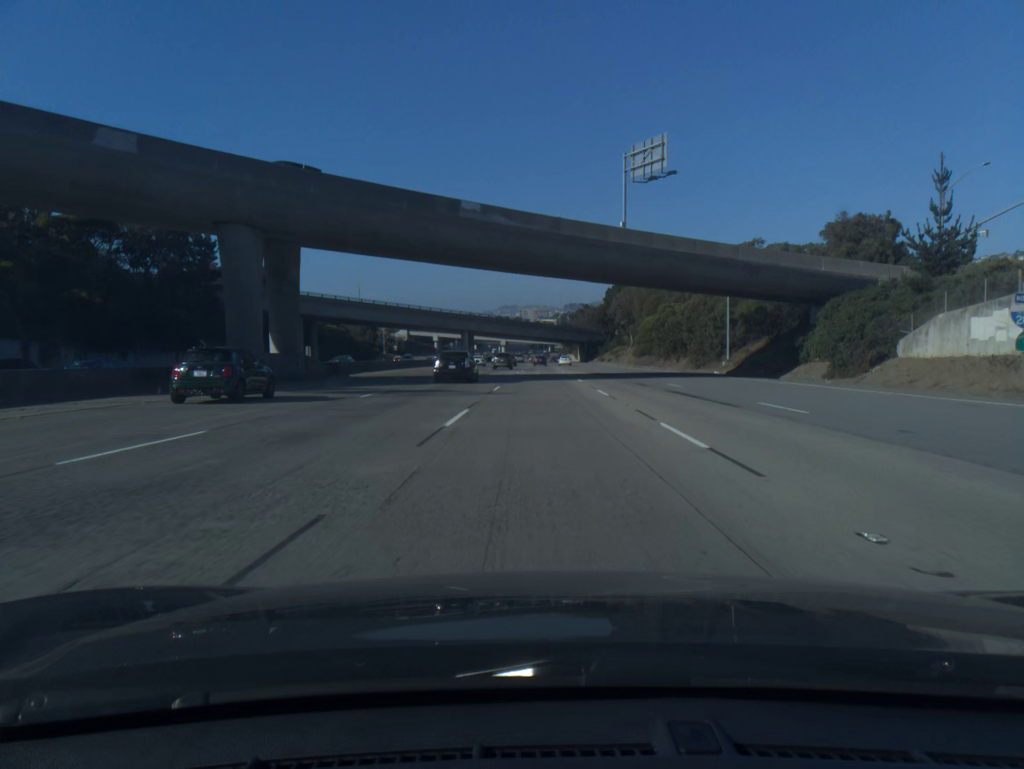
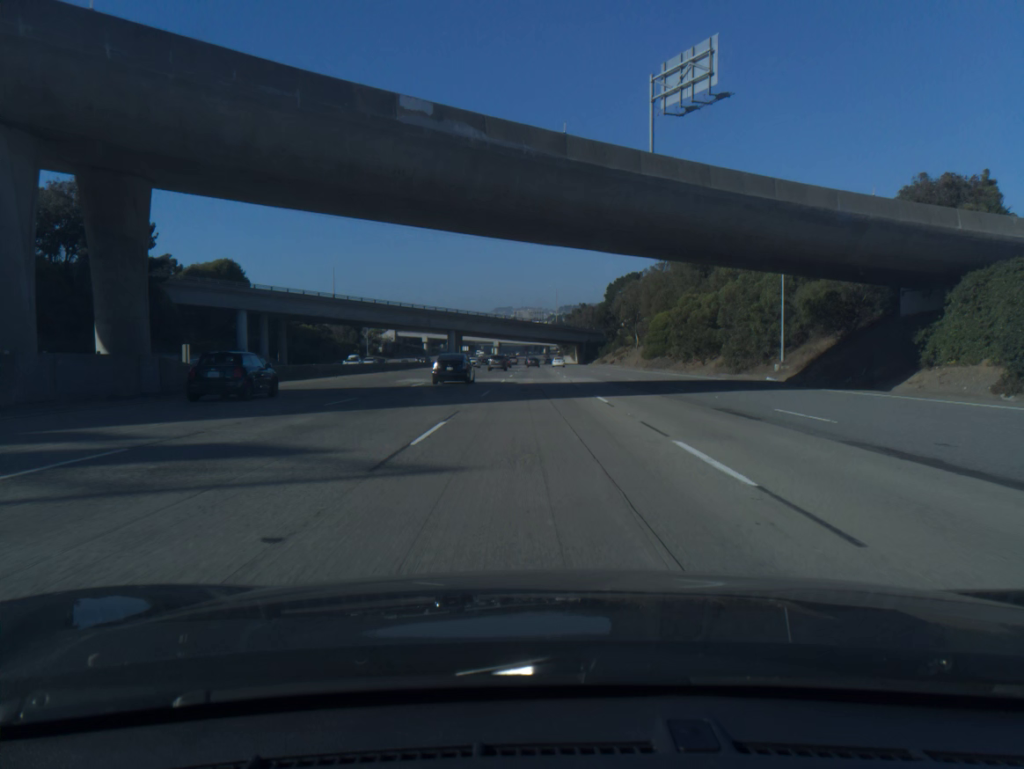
(0.0, +17.0) m; 0°
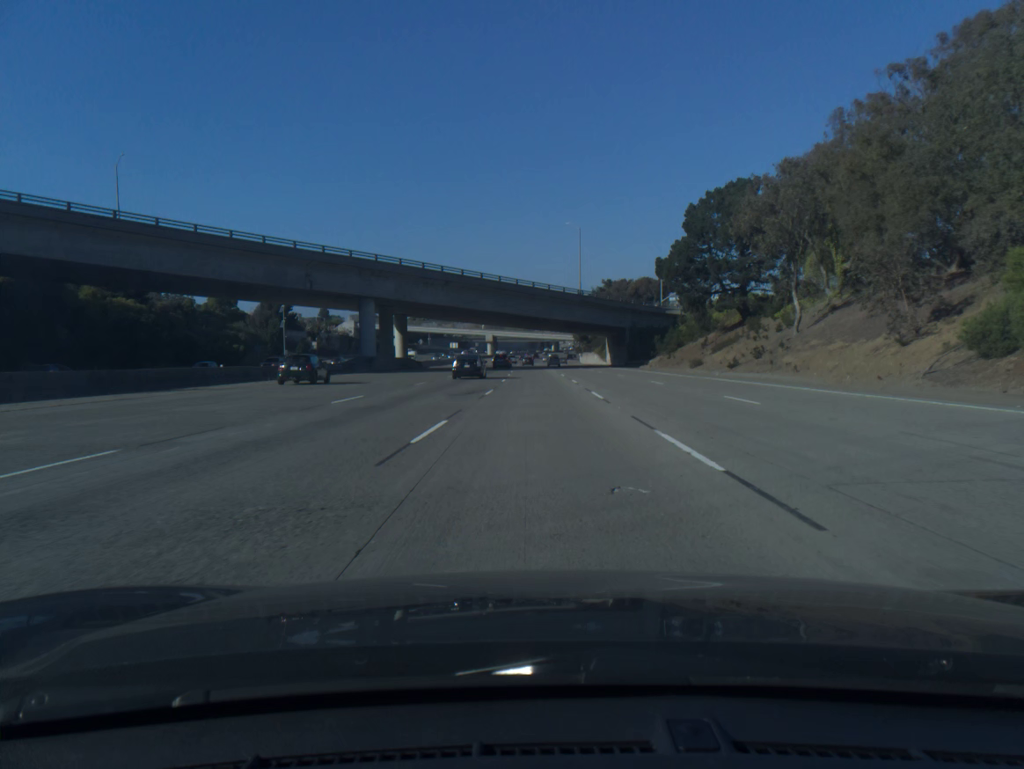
(-0.4, +84.8) m; 0°
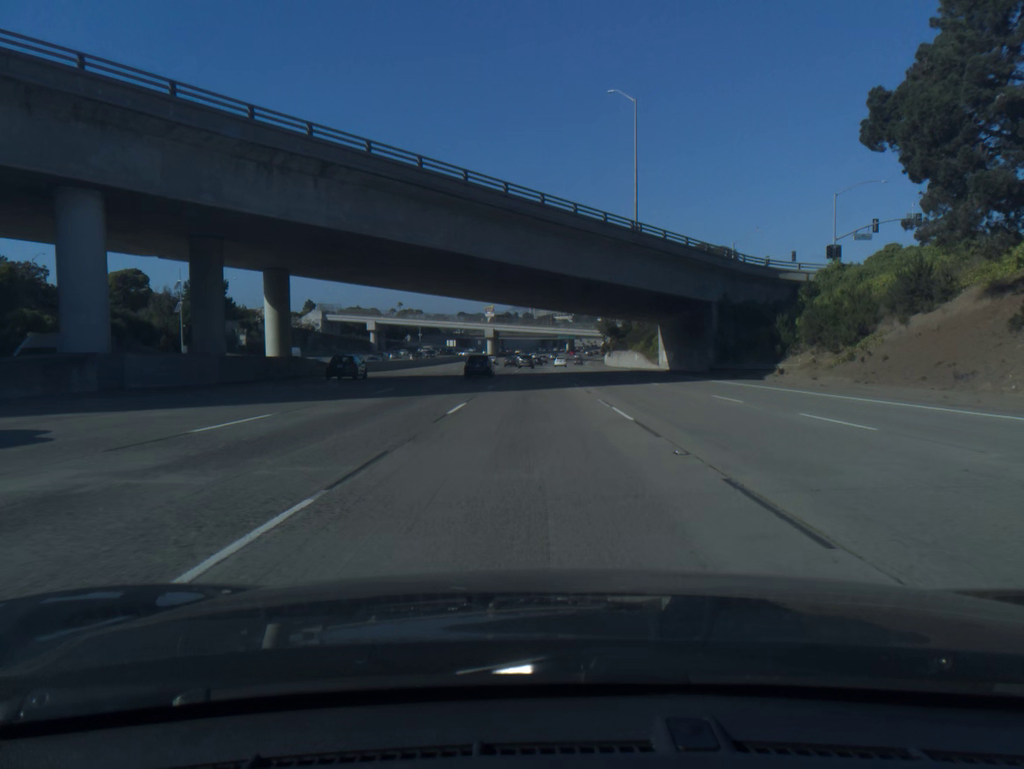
(-0.3, +51.0) m; -1°
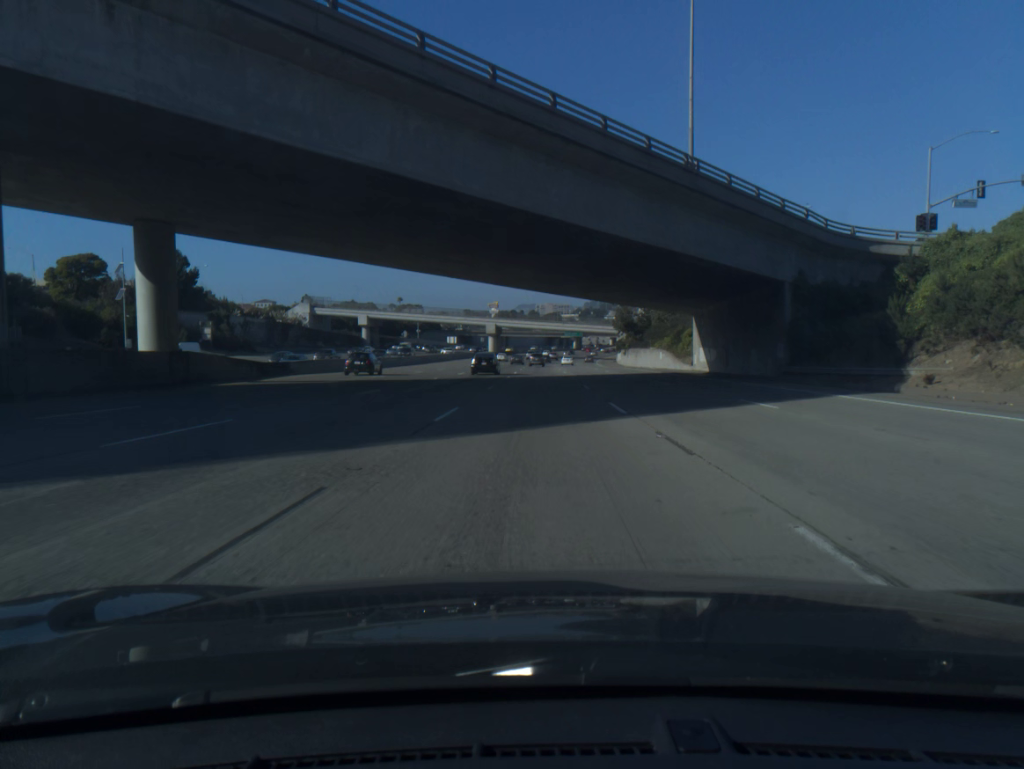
(-0.1, +17.0) m; 0°
